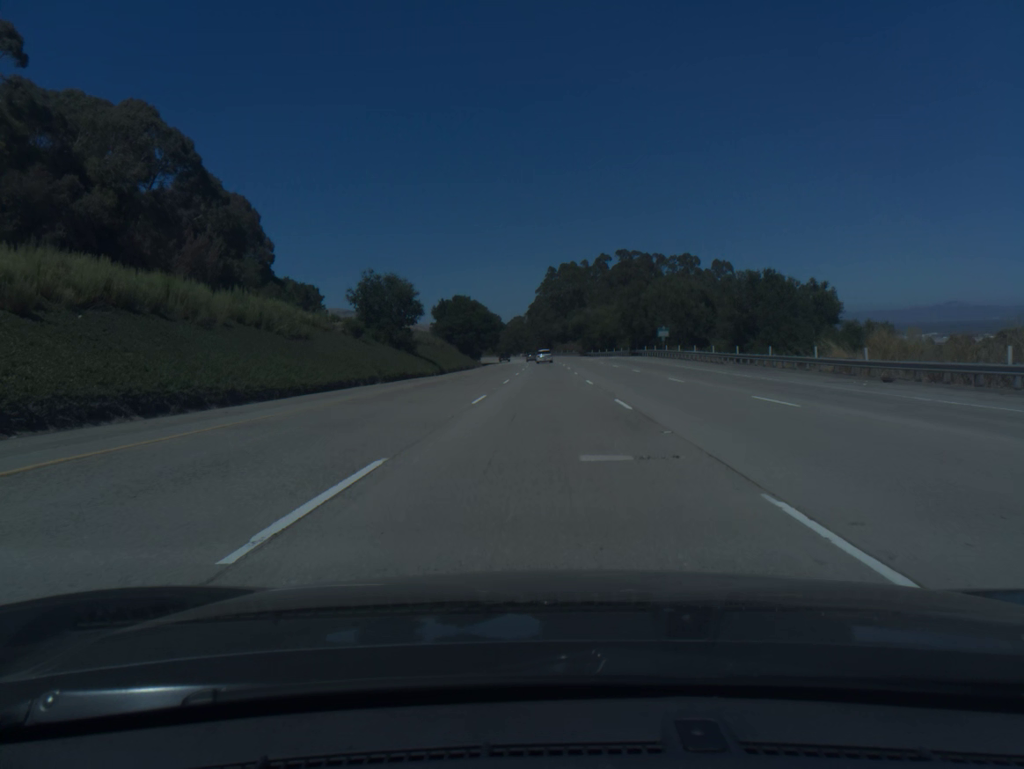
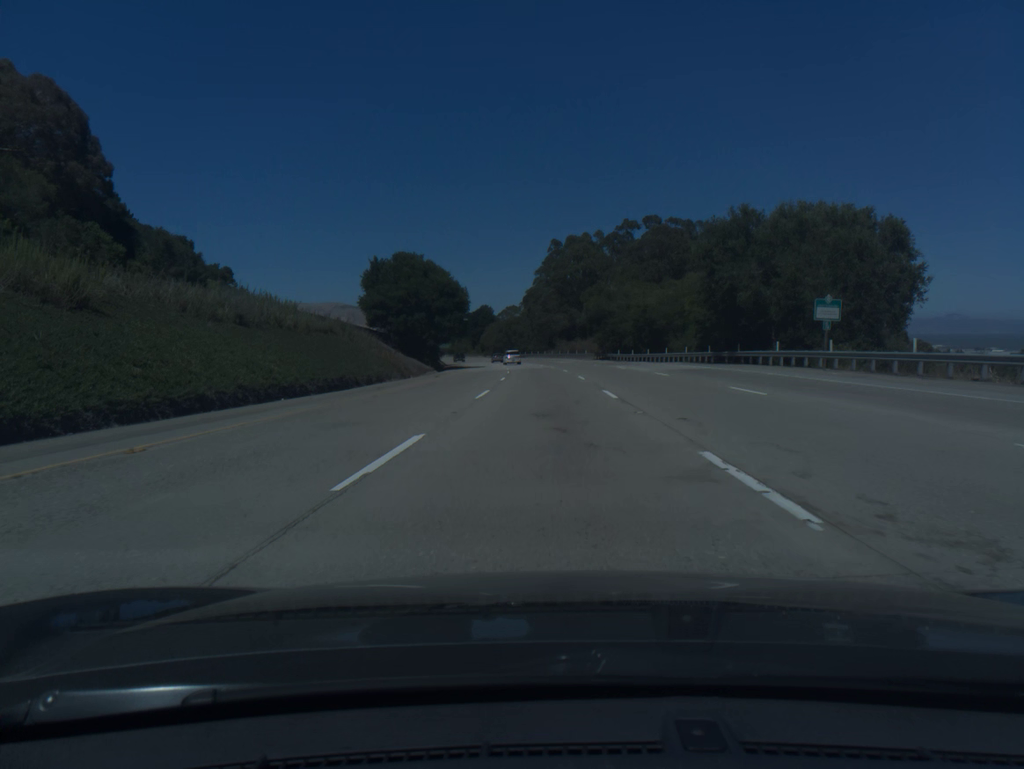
(0.0, +55.6) m; 0°
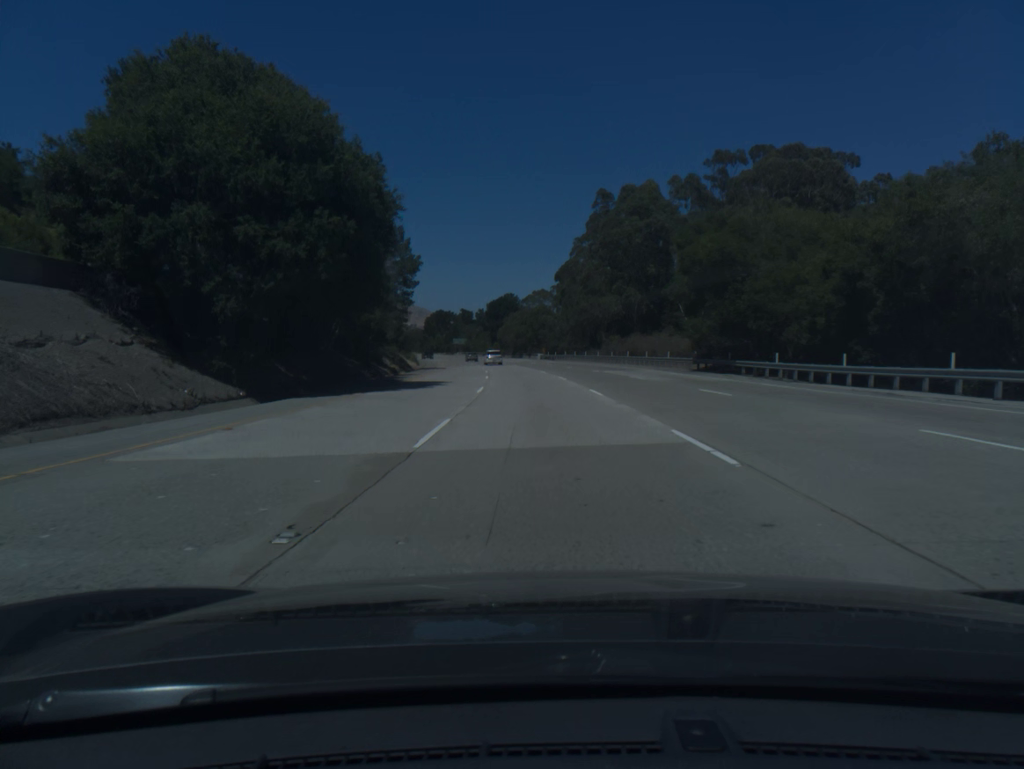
(-0.8, +55.6) m; -2°
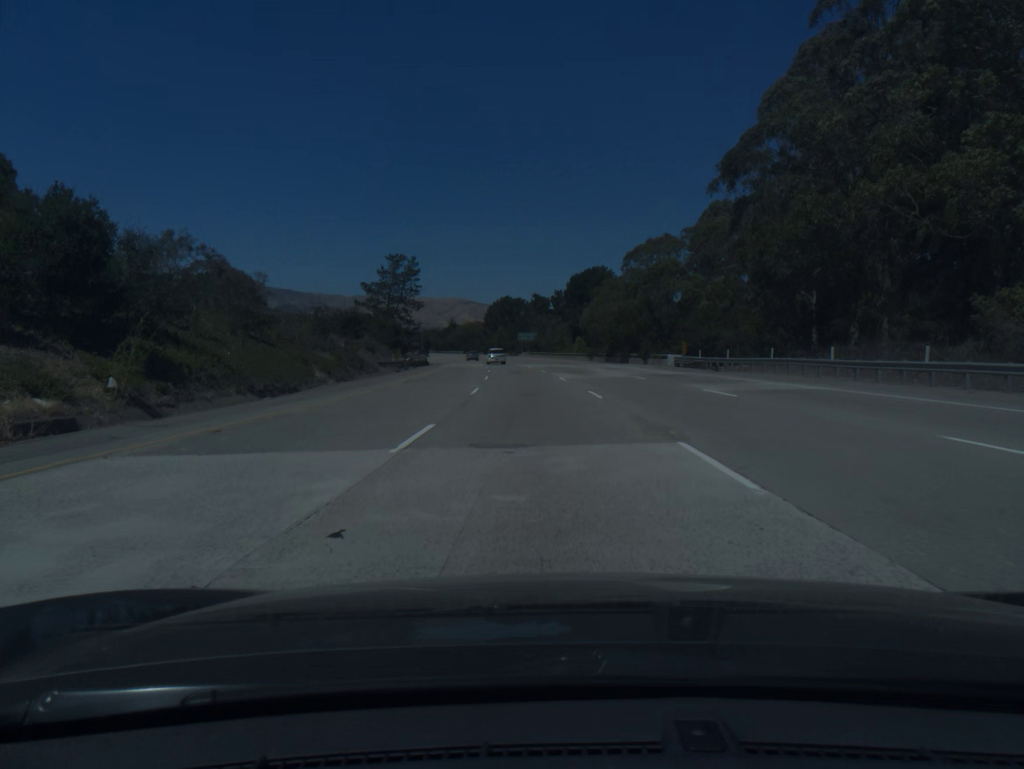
(-3.9, +73.9) m; -6°
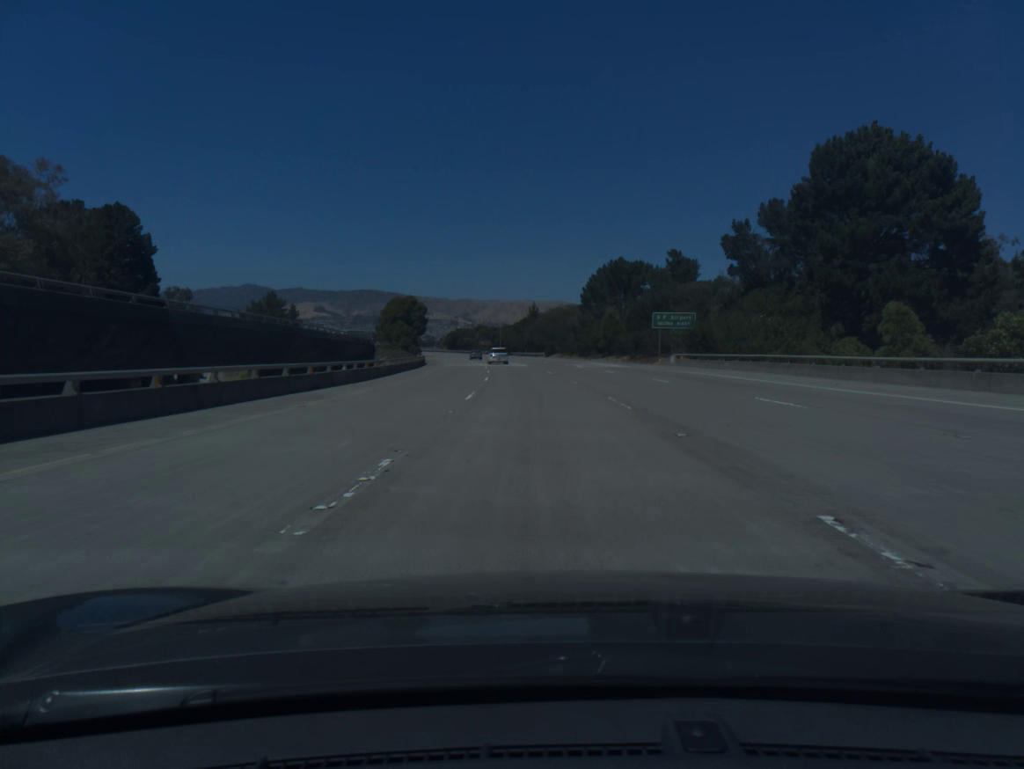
(-6.1, +92.3) m; -7°
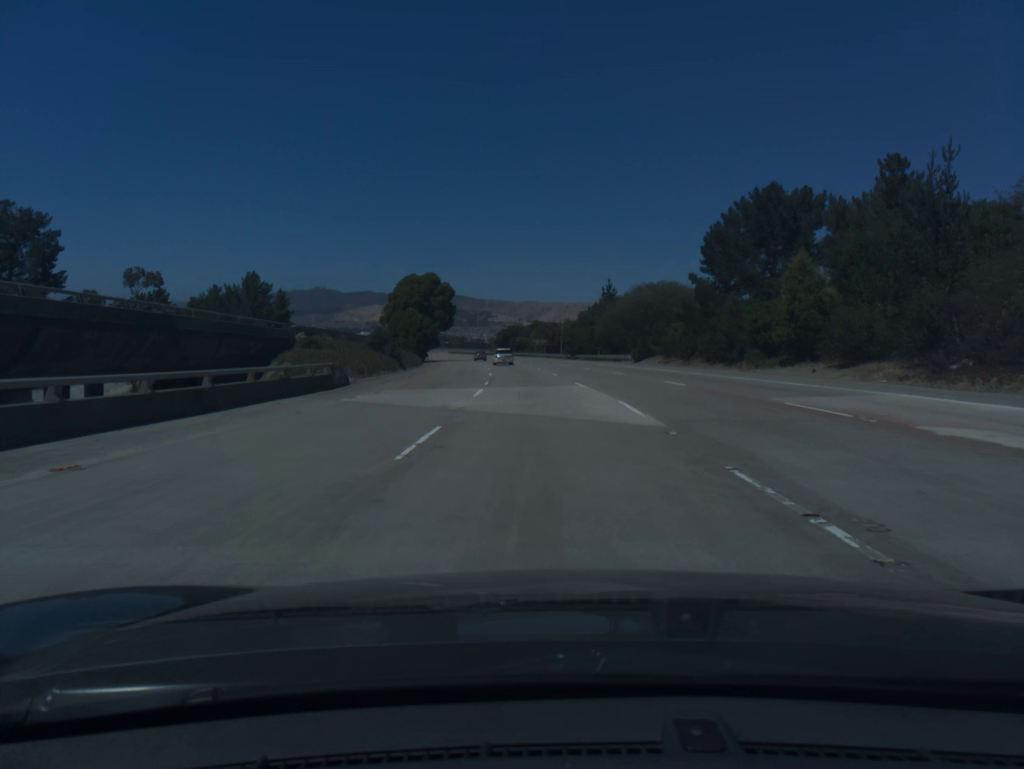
(-2.2, +55.3) m; -5°
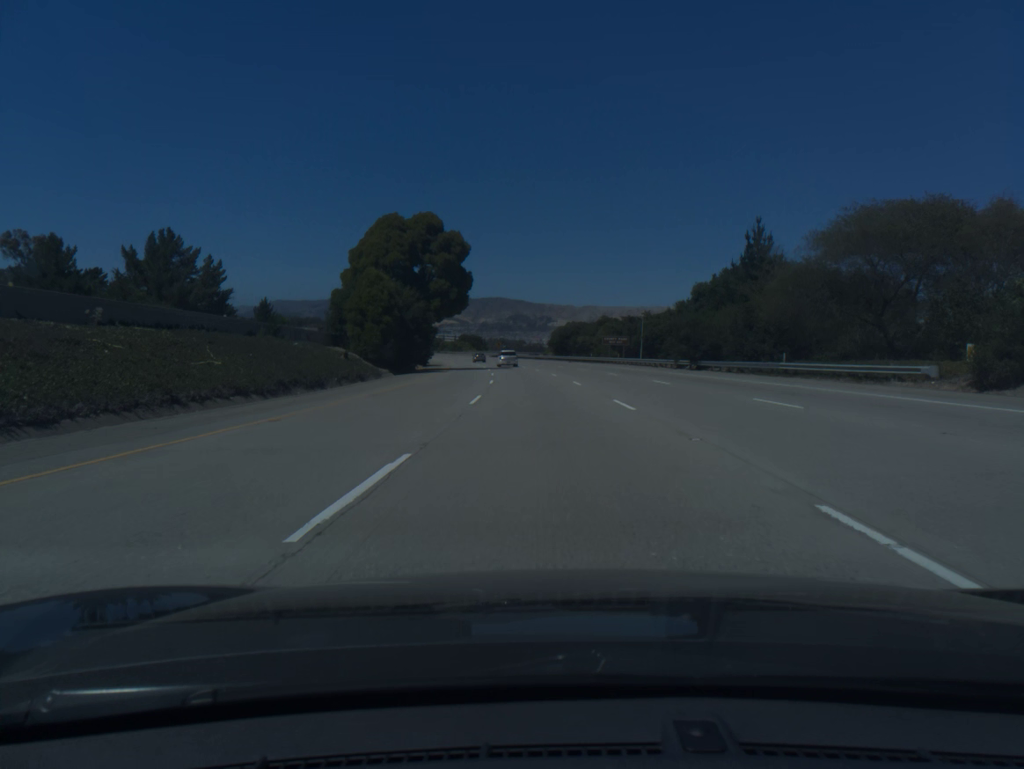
(-2.3, +55.4) m; -4°
